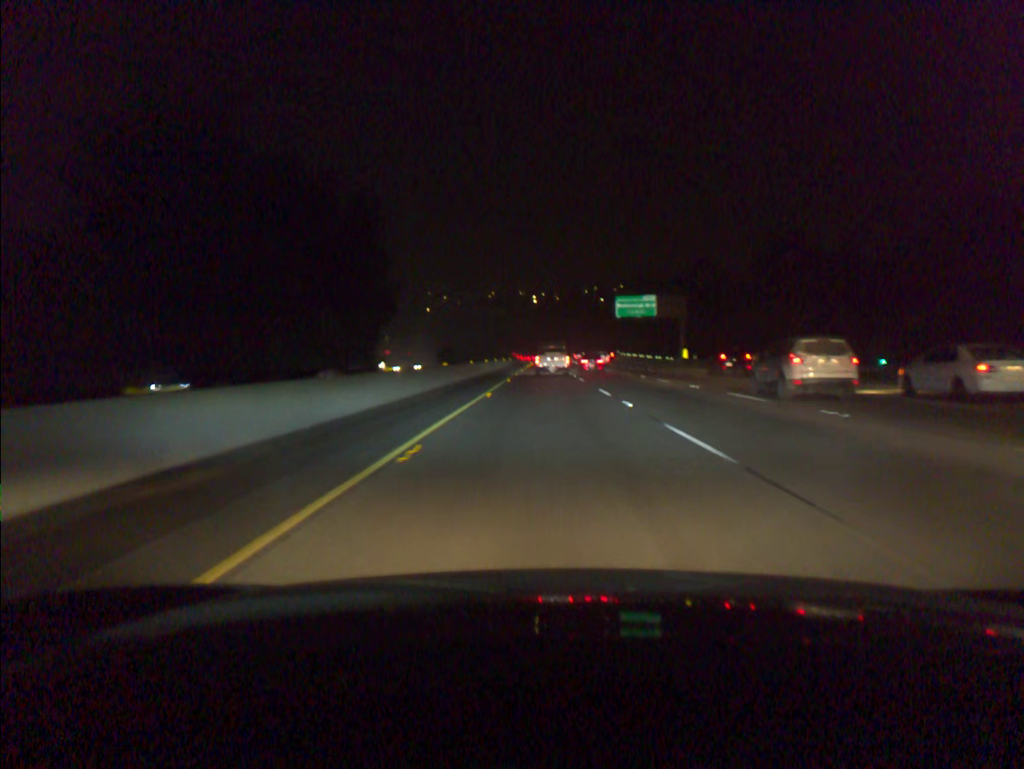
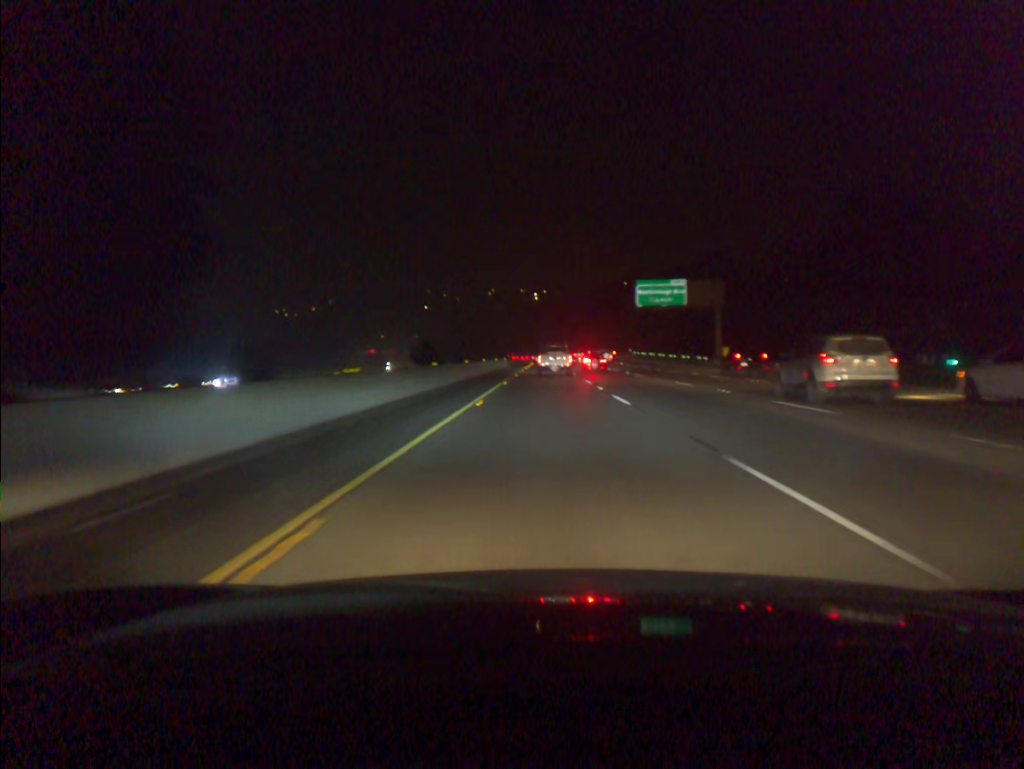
(0.0, +19.2) m; 0°
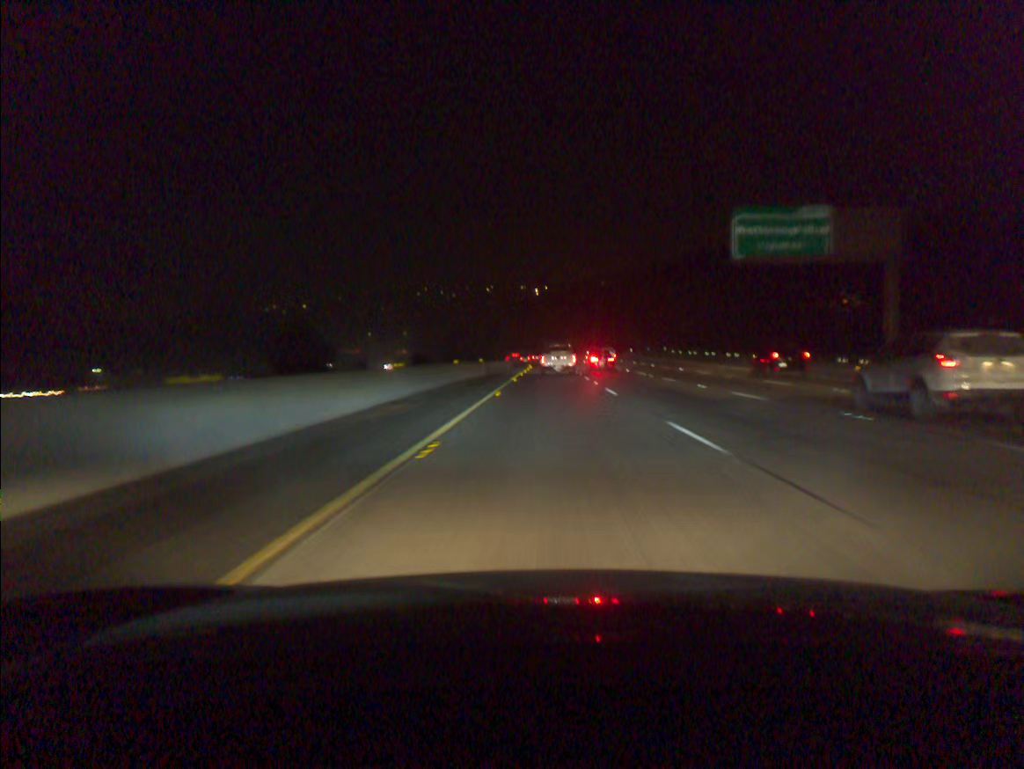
(-0.1, +38.6) m; 0°
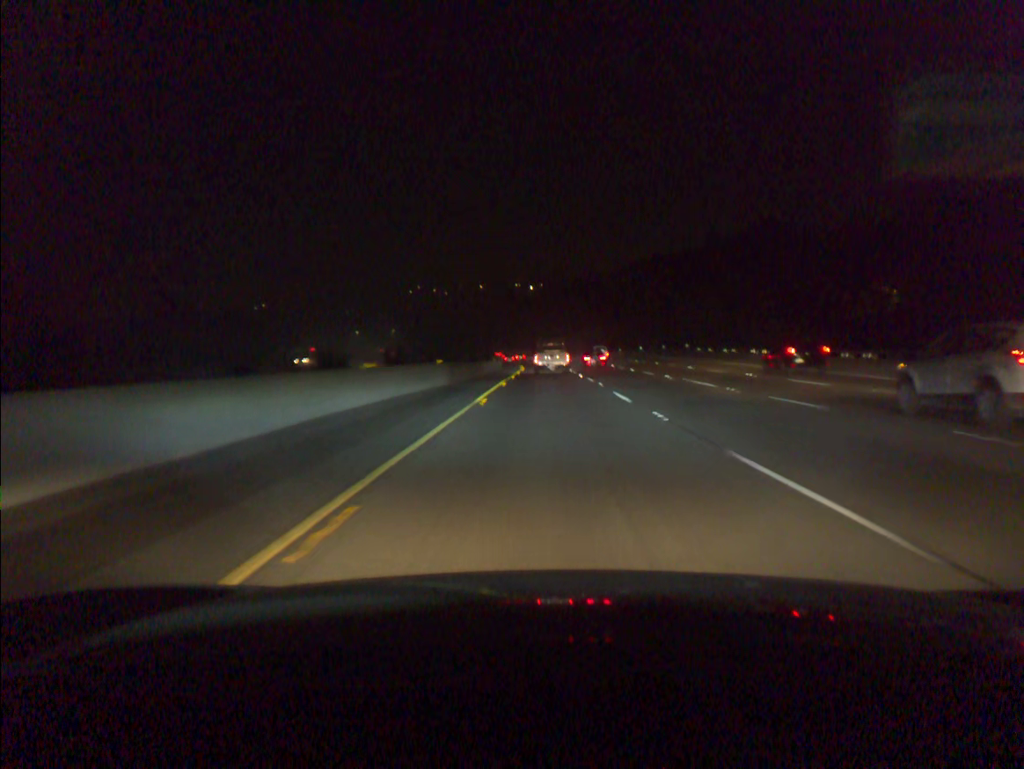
(+0.1, +19.2) m; 0°
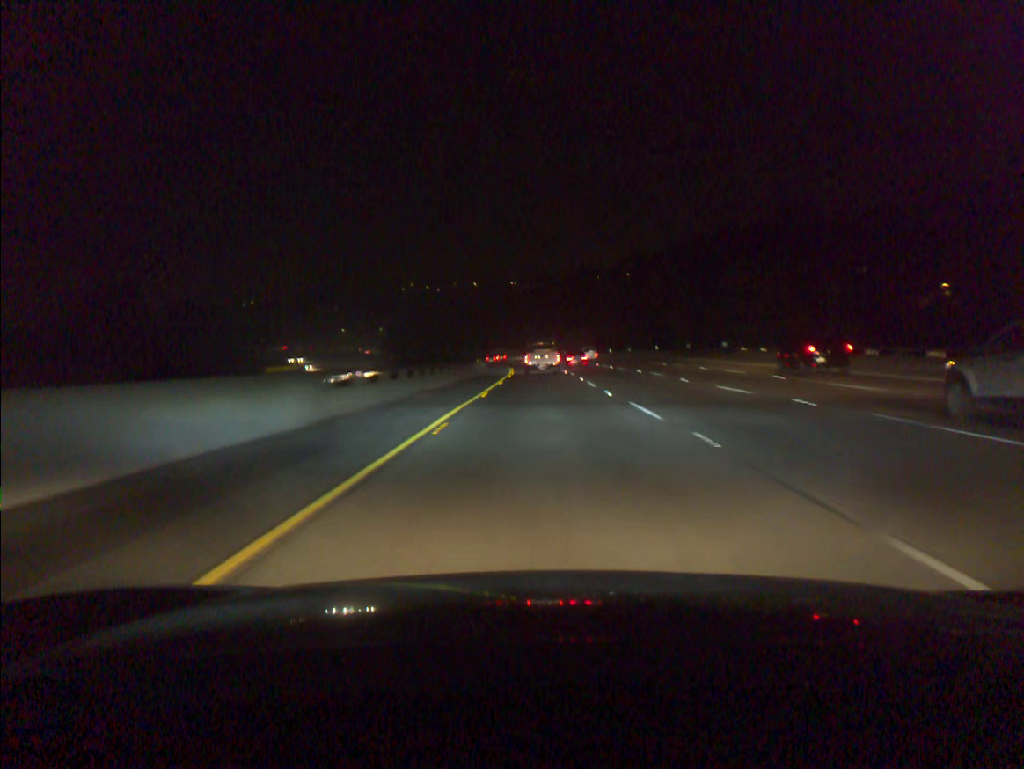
(0.0, +19.1) m; 0°
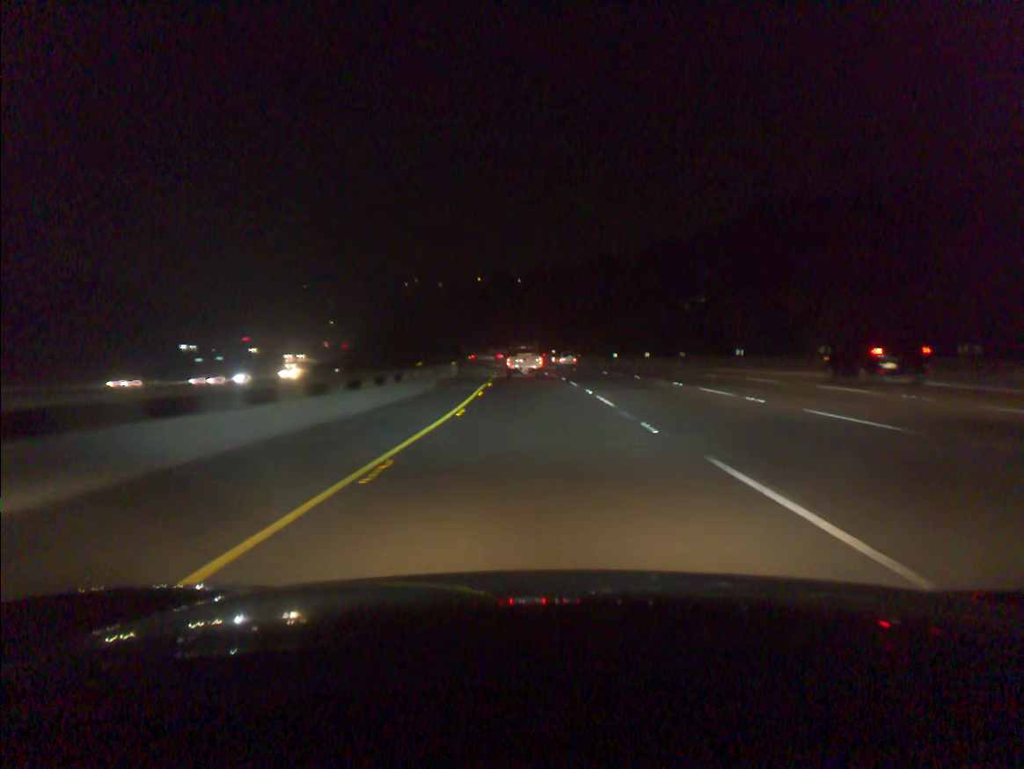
(-0.1, +37.8) m; 0°
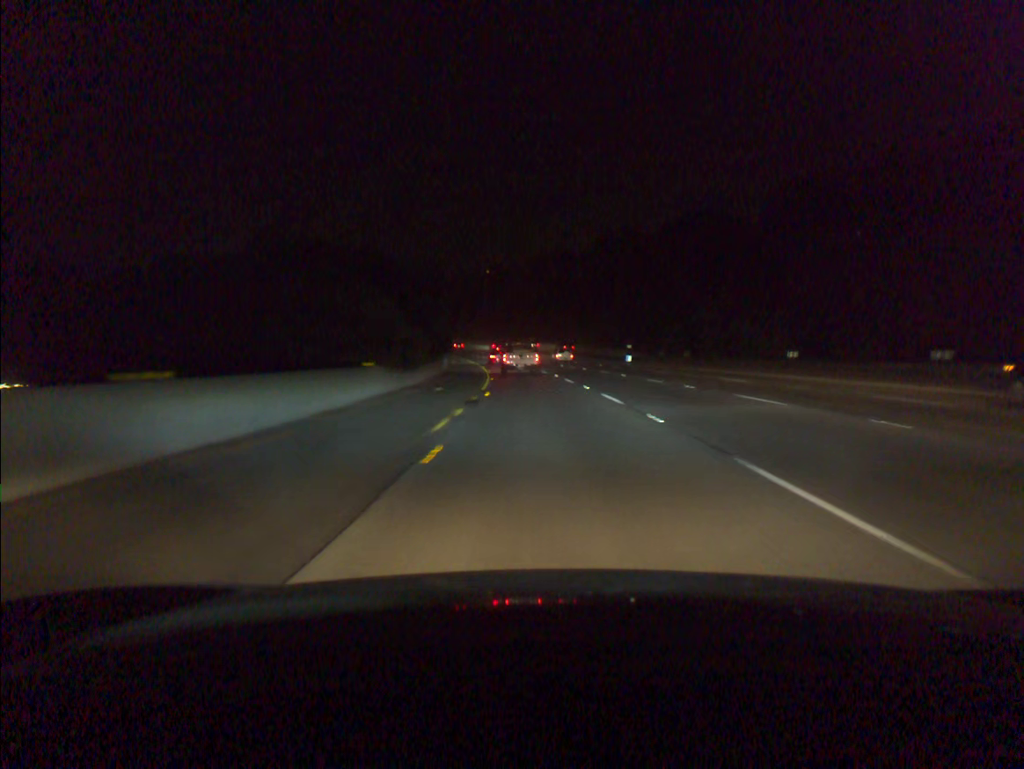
(-1.7, +56.2) m; -4°
